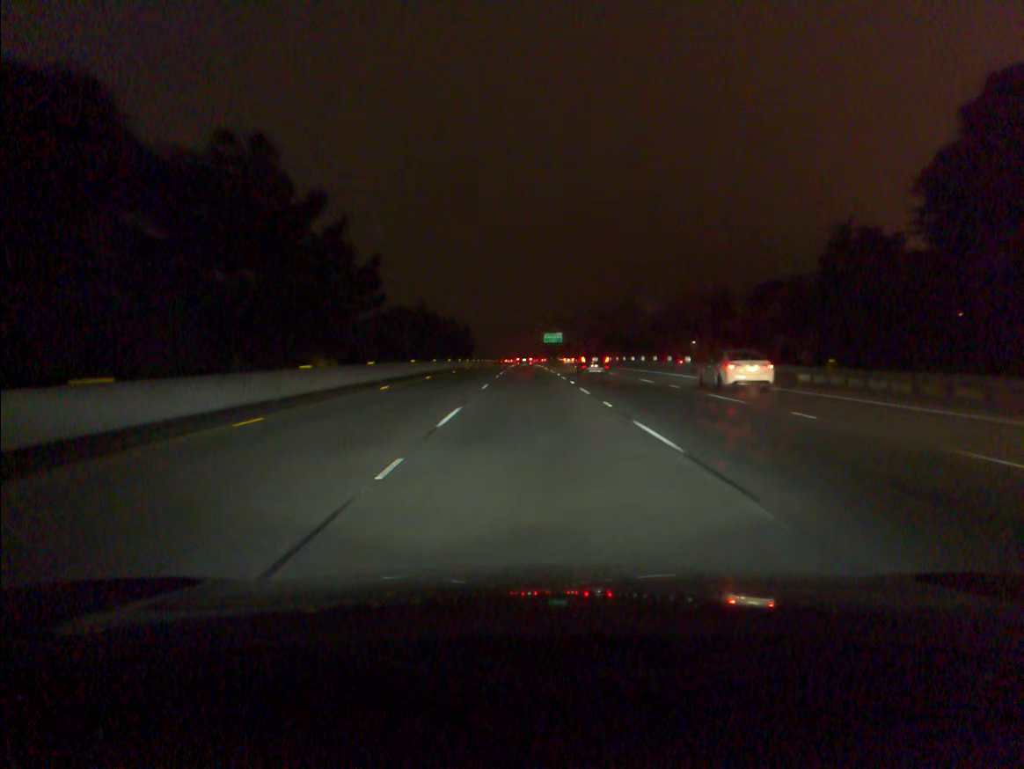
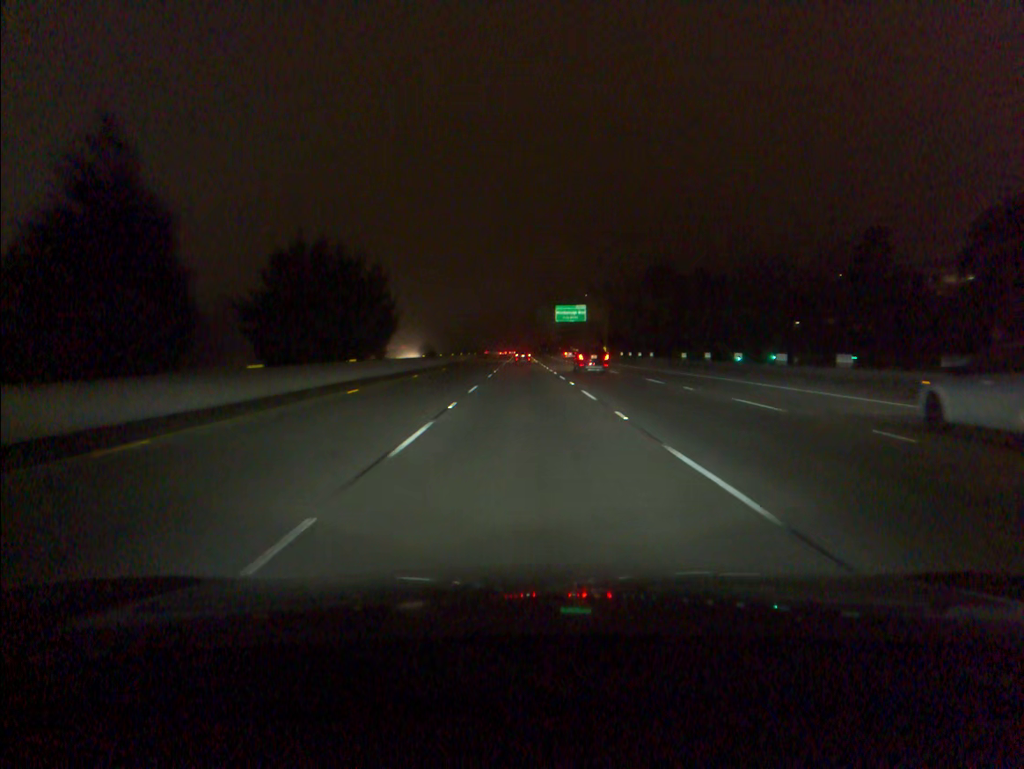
(+0.3, +92.1) m; 0°
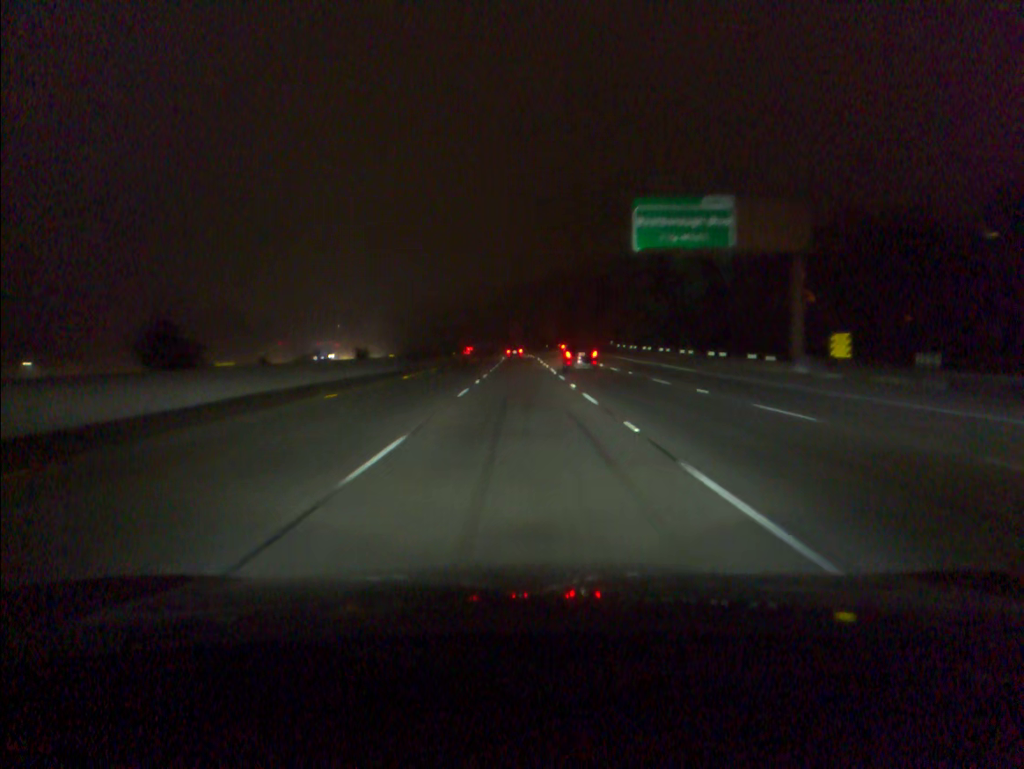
(-0.1, +90.0) m; 0°
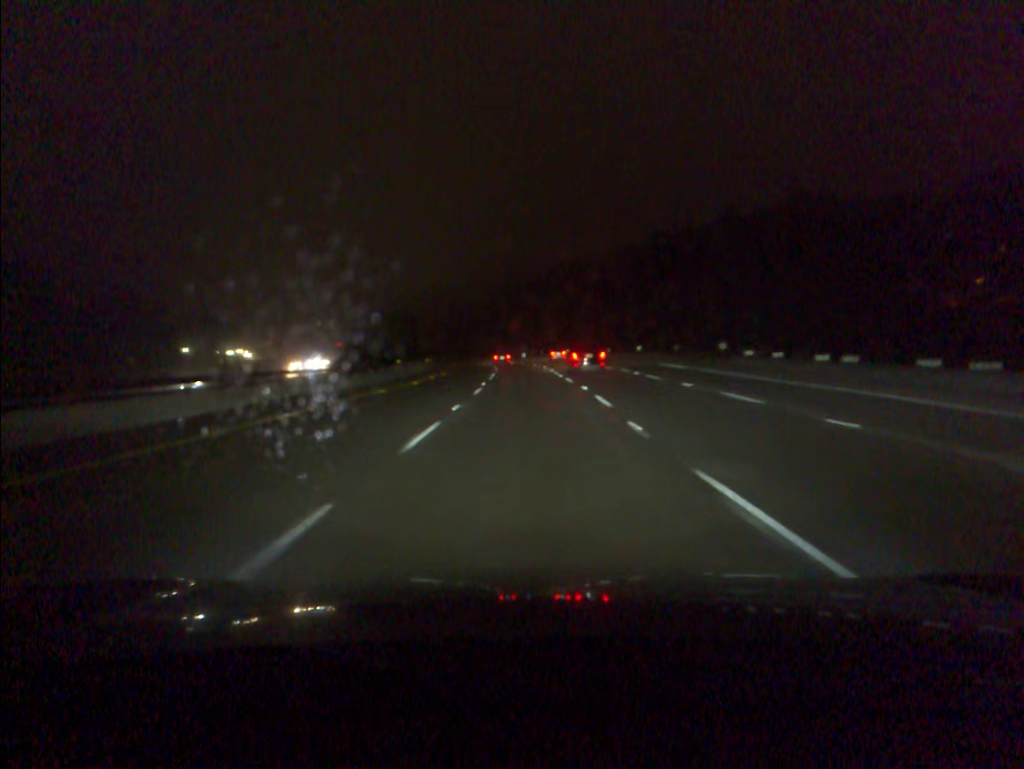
(-0.2, +53.3) m; -1°
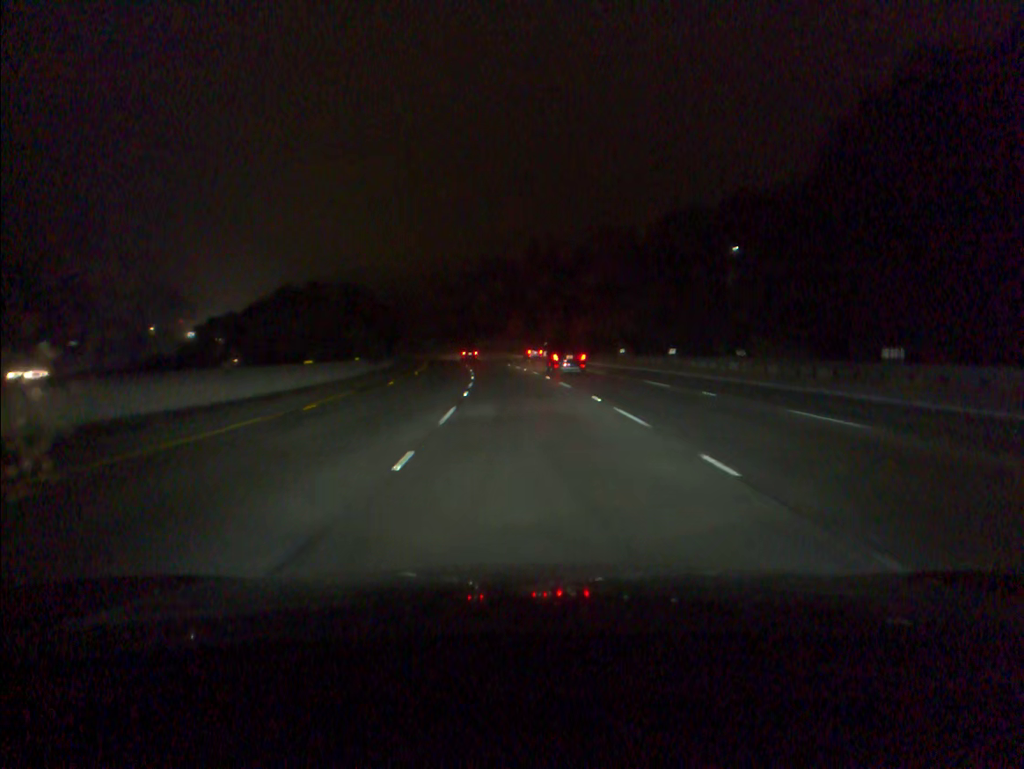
(-0.4, +52.8) m; -1°
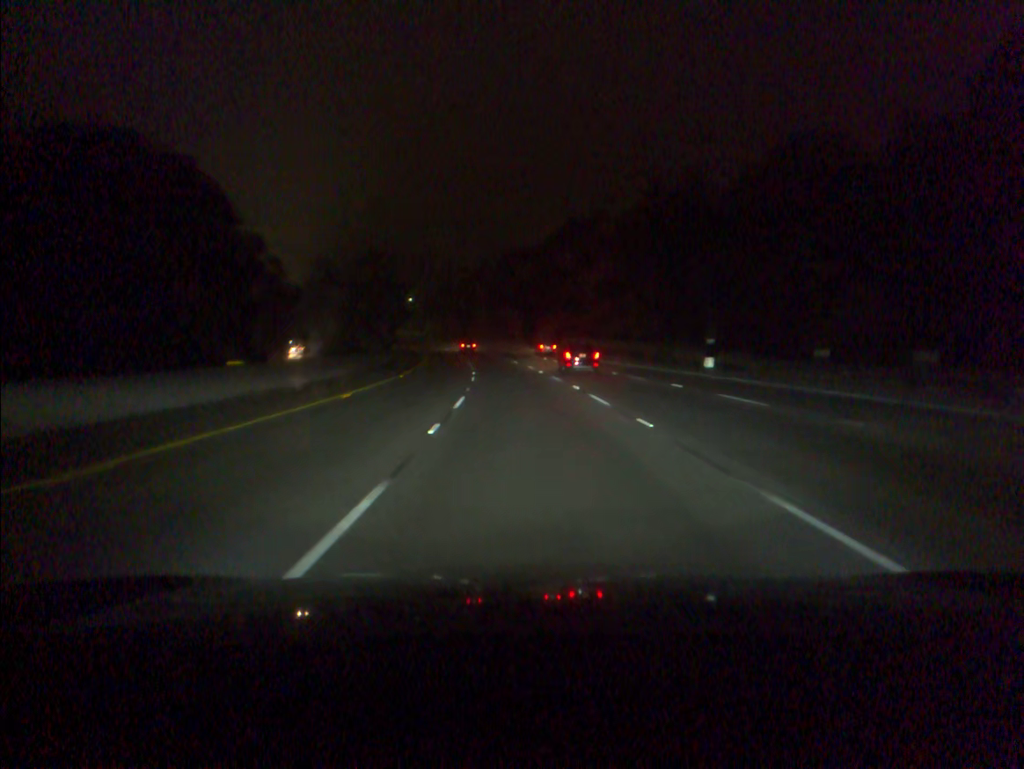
(-3.6, +69.1) m; -6°
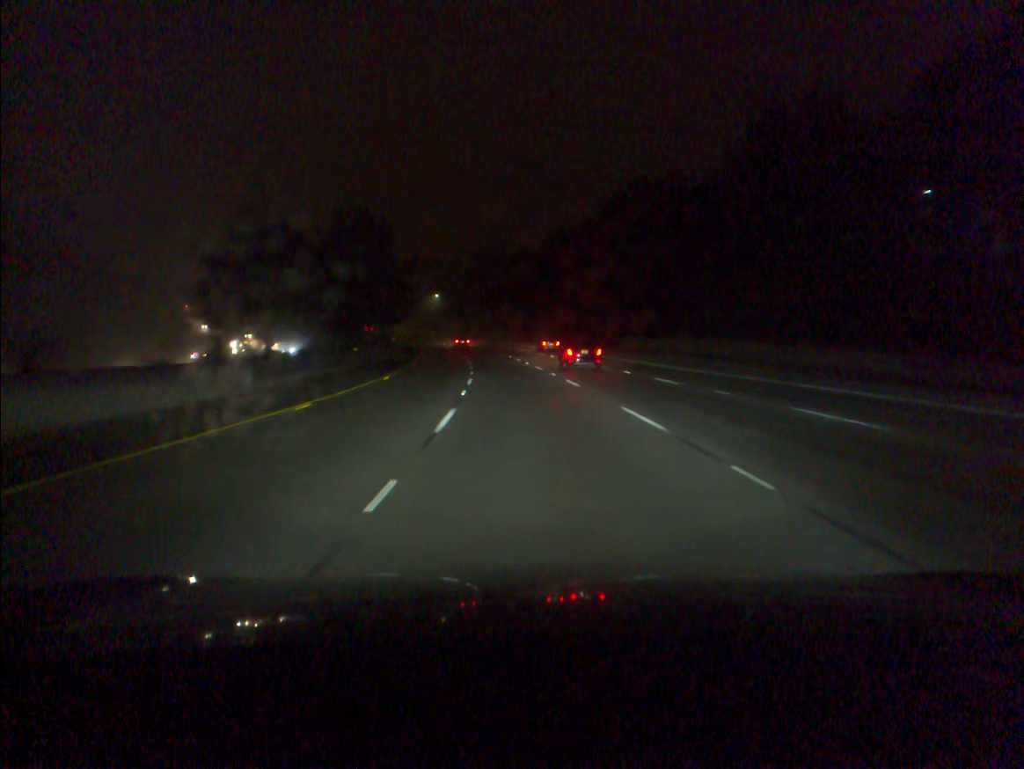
(-0.9, +34.7) m; -3°
